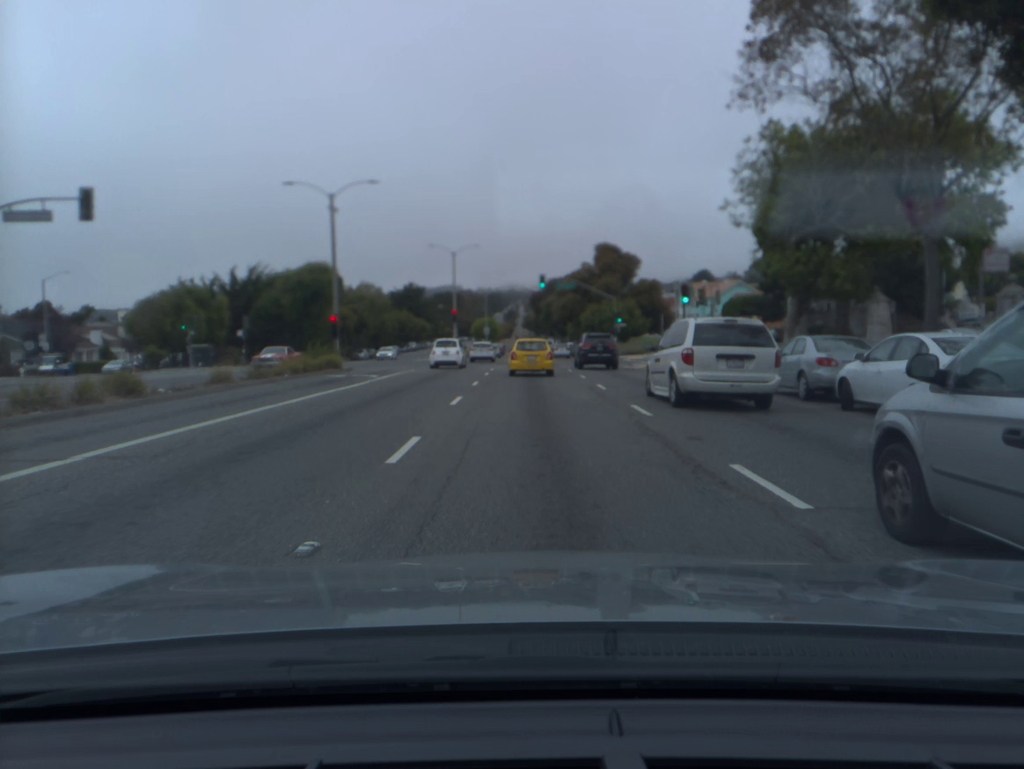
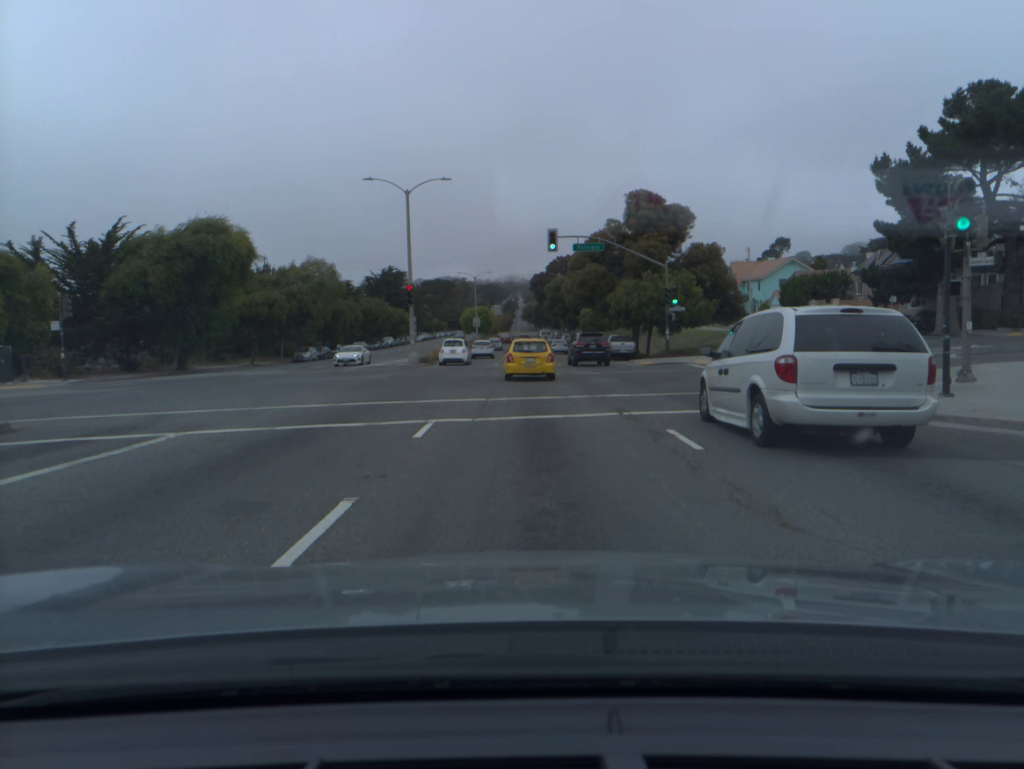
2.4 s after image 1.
(+0.2, +25.5) m; 0°
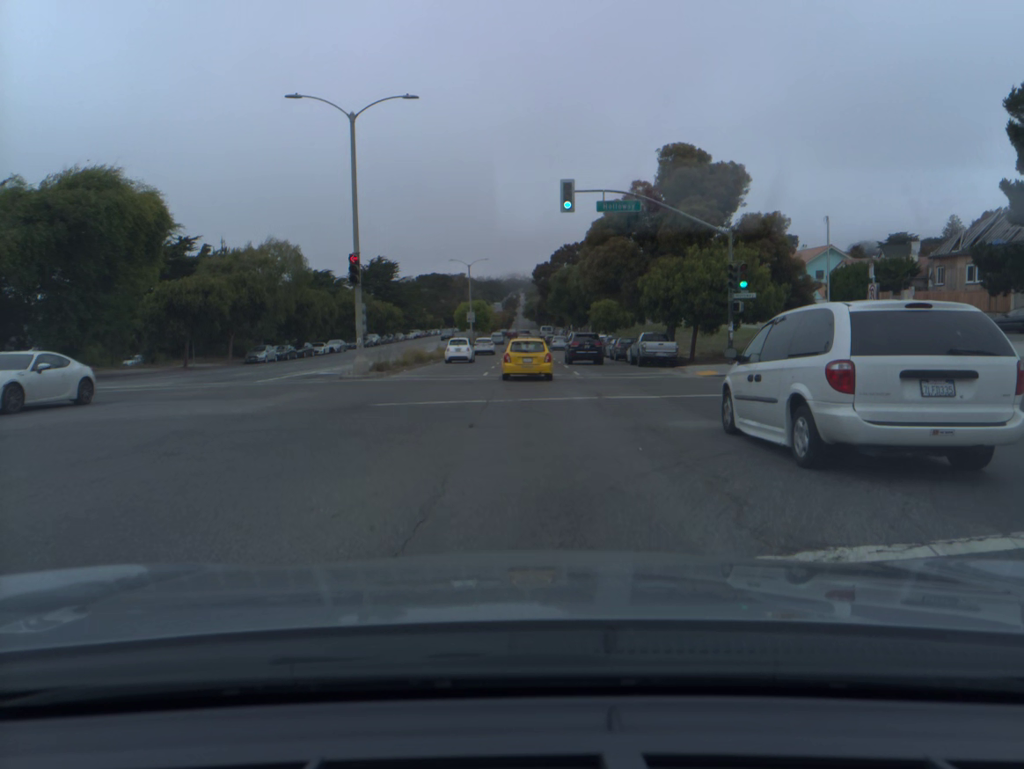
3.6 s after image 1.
(0.0, +13.9) m; 0°
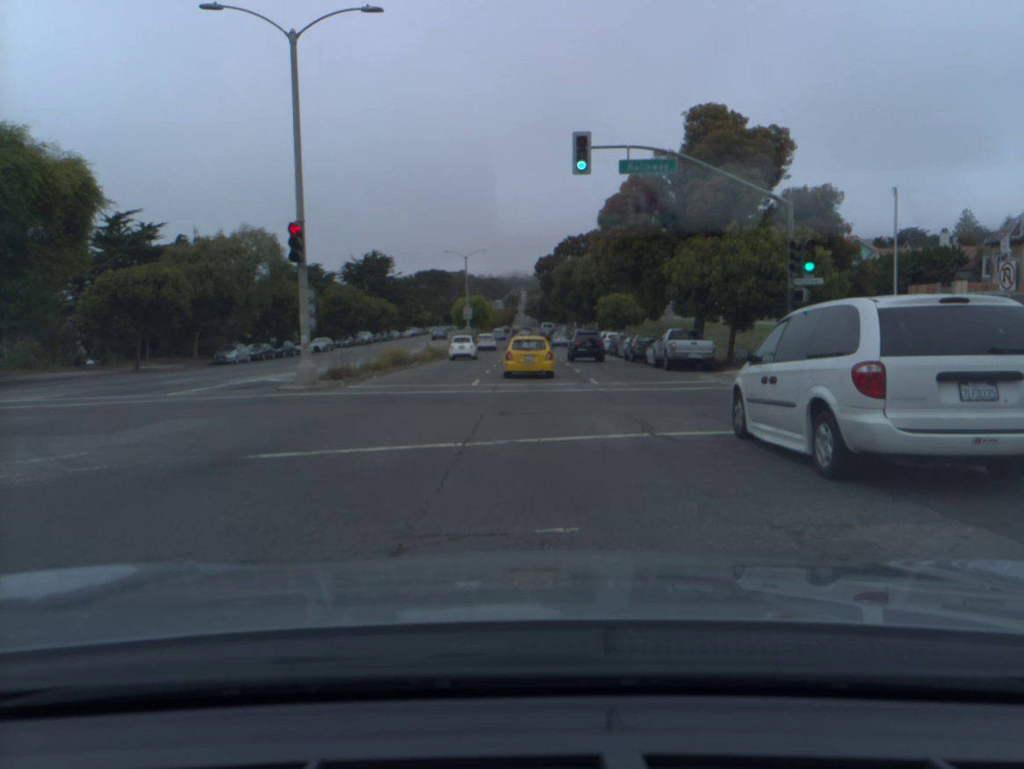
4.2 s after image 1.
(0.0, +7.3) m; 0°
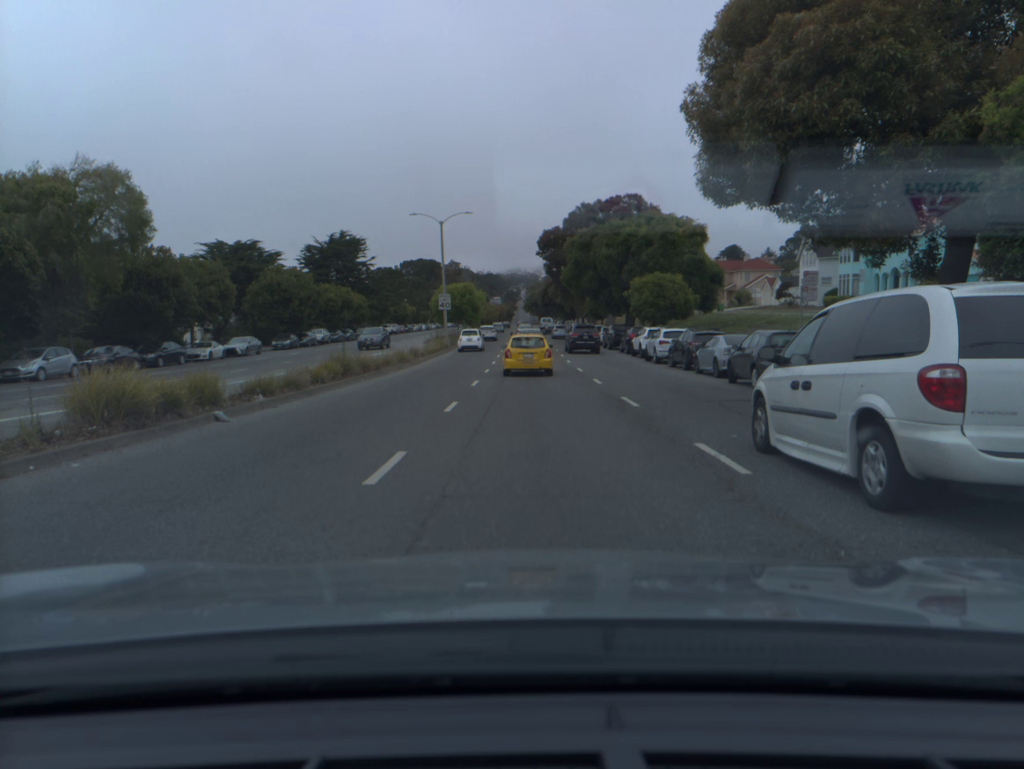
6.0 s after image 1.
(0.0, +23.0) m; 0°
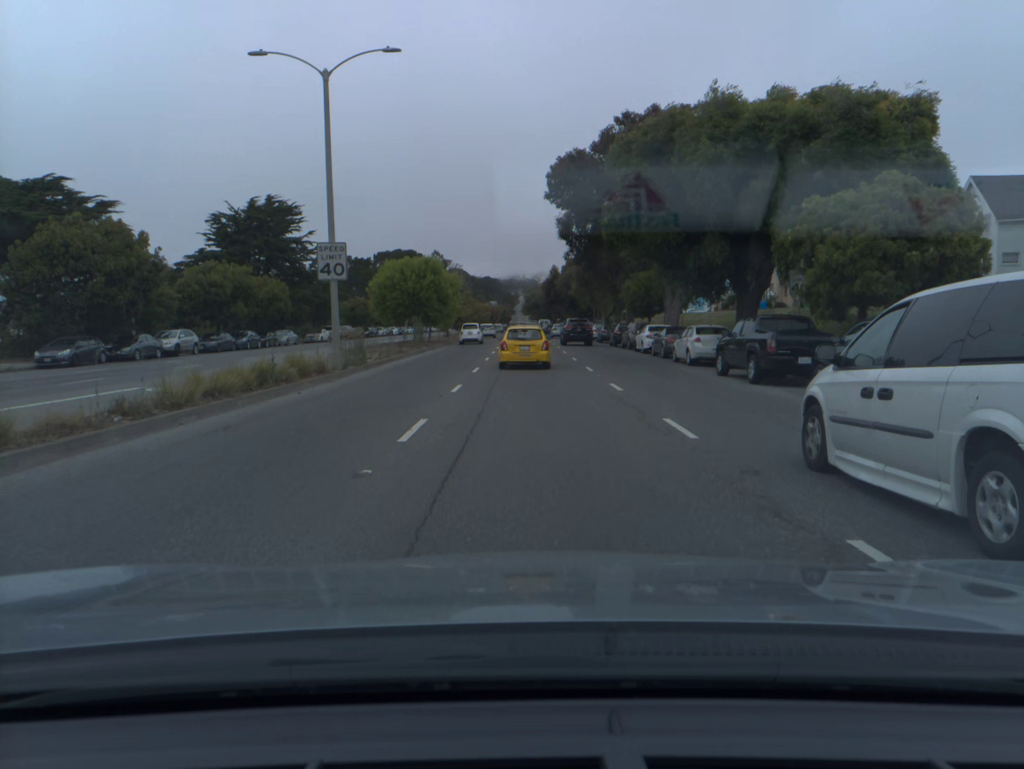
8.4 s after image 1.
(+0.1, +34.0) m; 0°
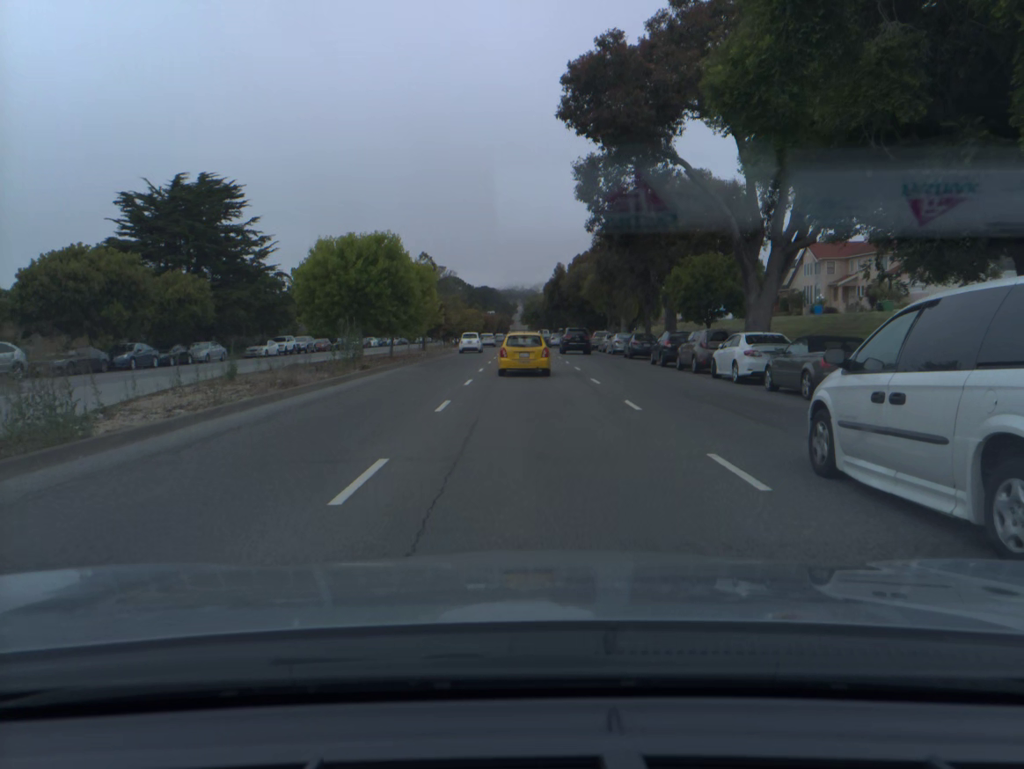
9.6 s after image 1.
(0.0, +17.7) m; 0°
